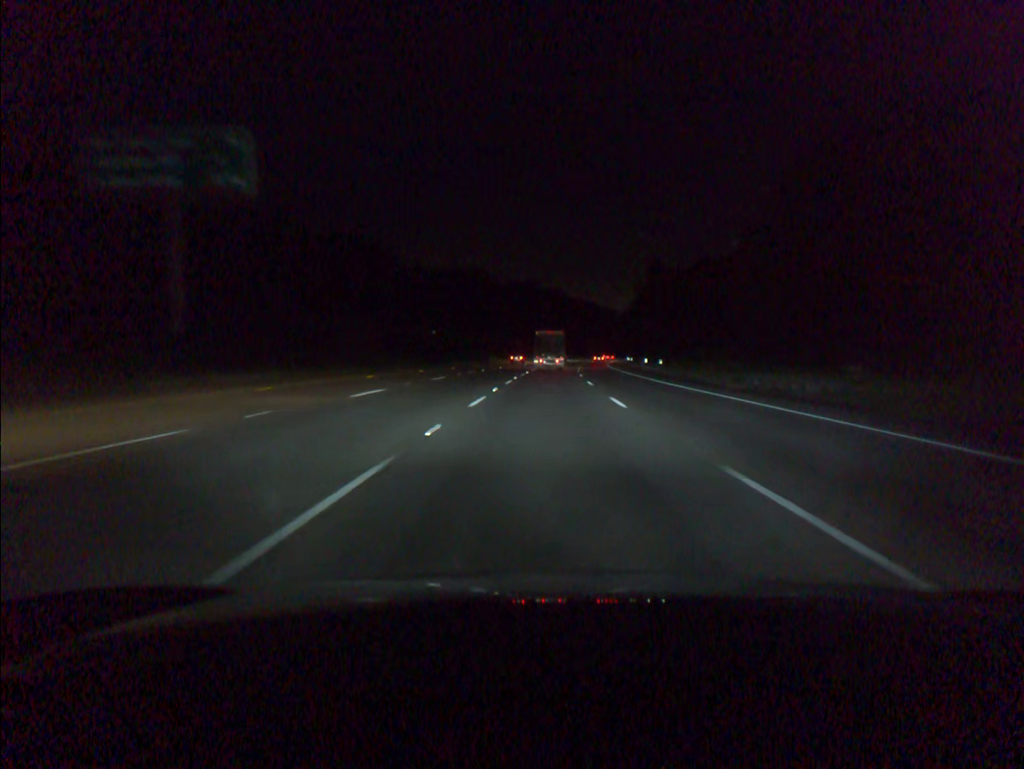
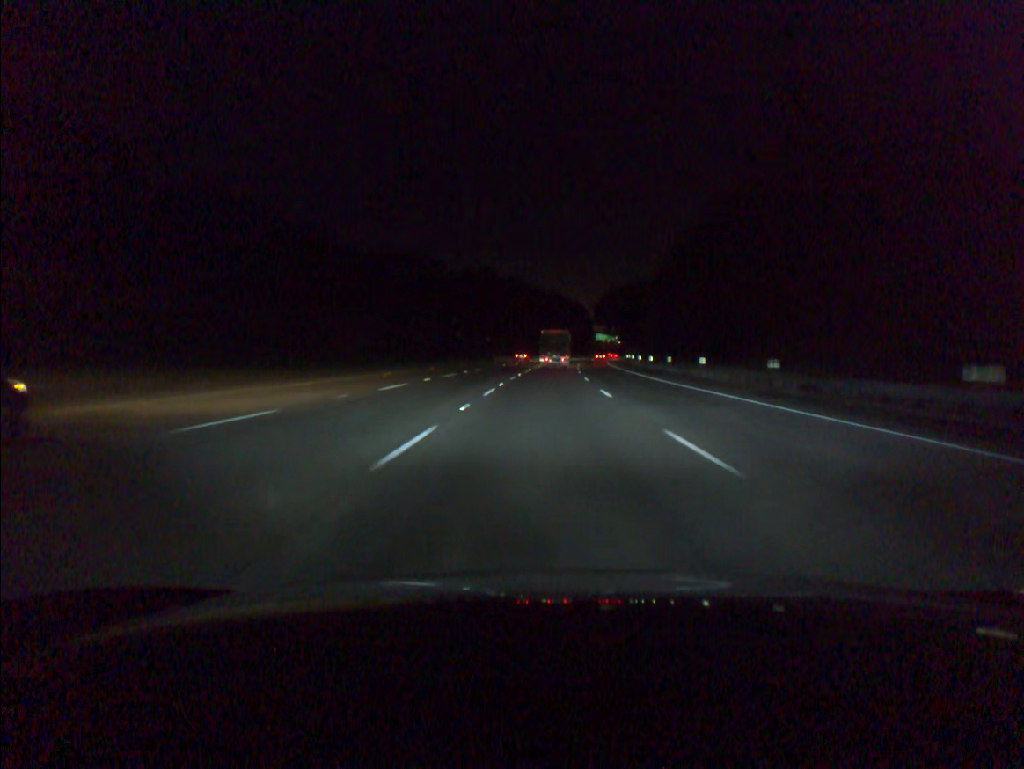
(+1.8, +68.3) m; +3°
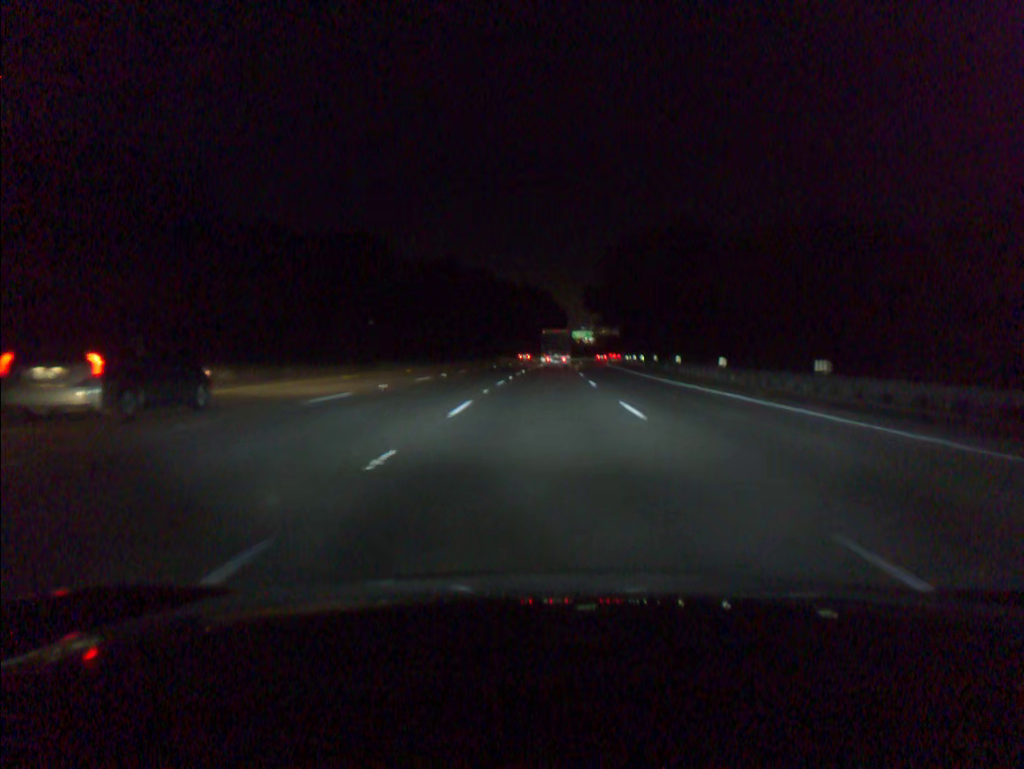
(+1.0, +51.7) m; +2°
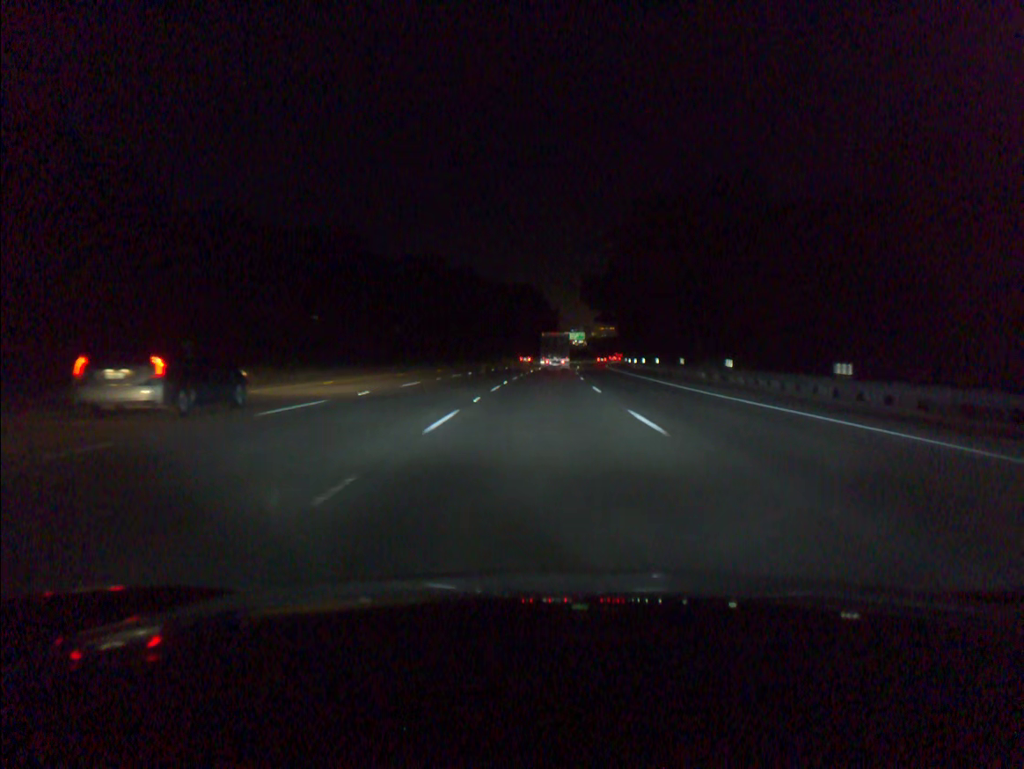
(+0.1, +17.3) m; +1°
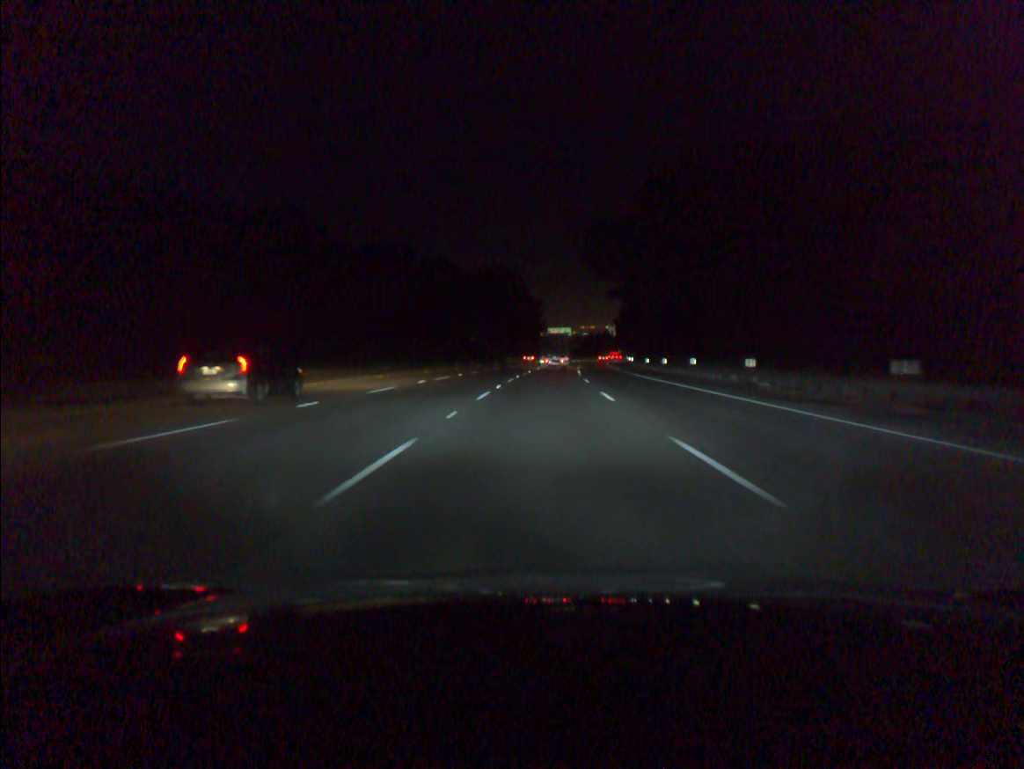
(+0.4, +34.8) m; +1°
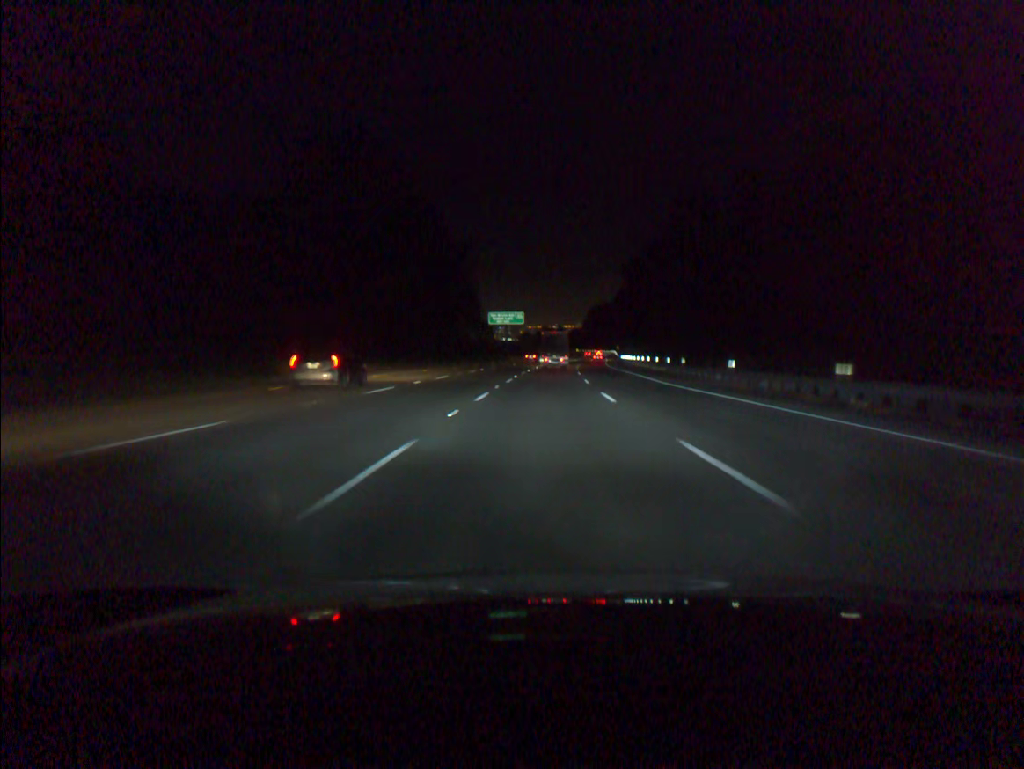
(+2.9, +87.7) m; +4°
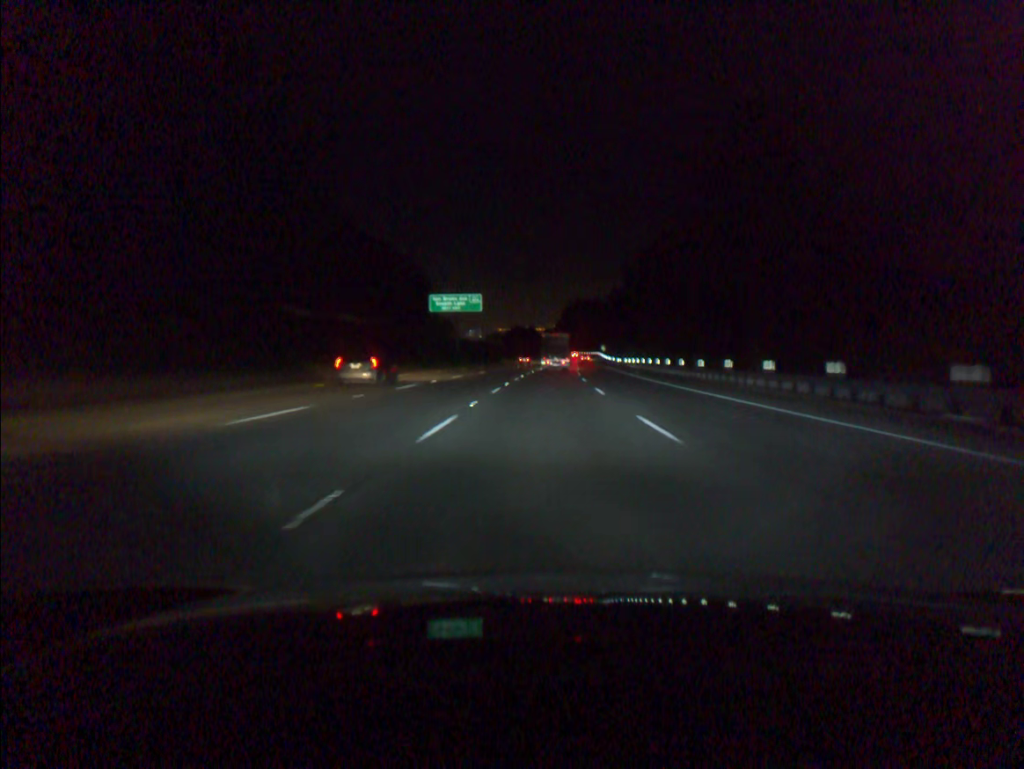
(+1.0, +53.3) m; +2°
